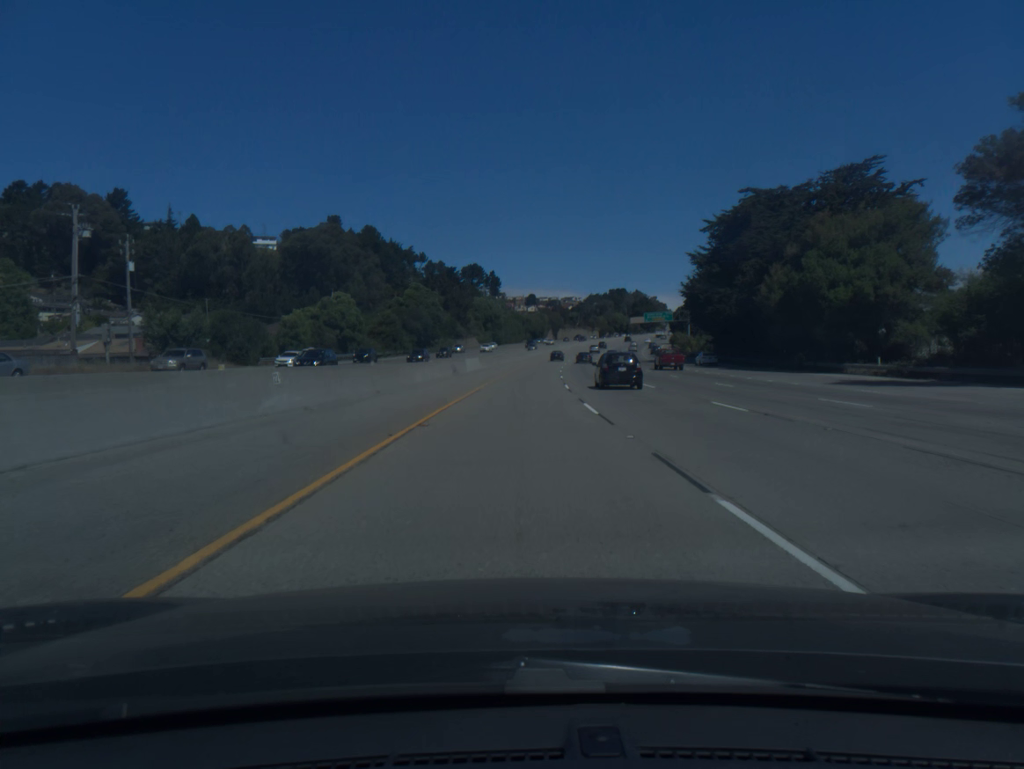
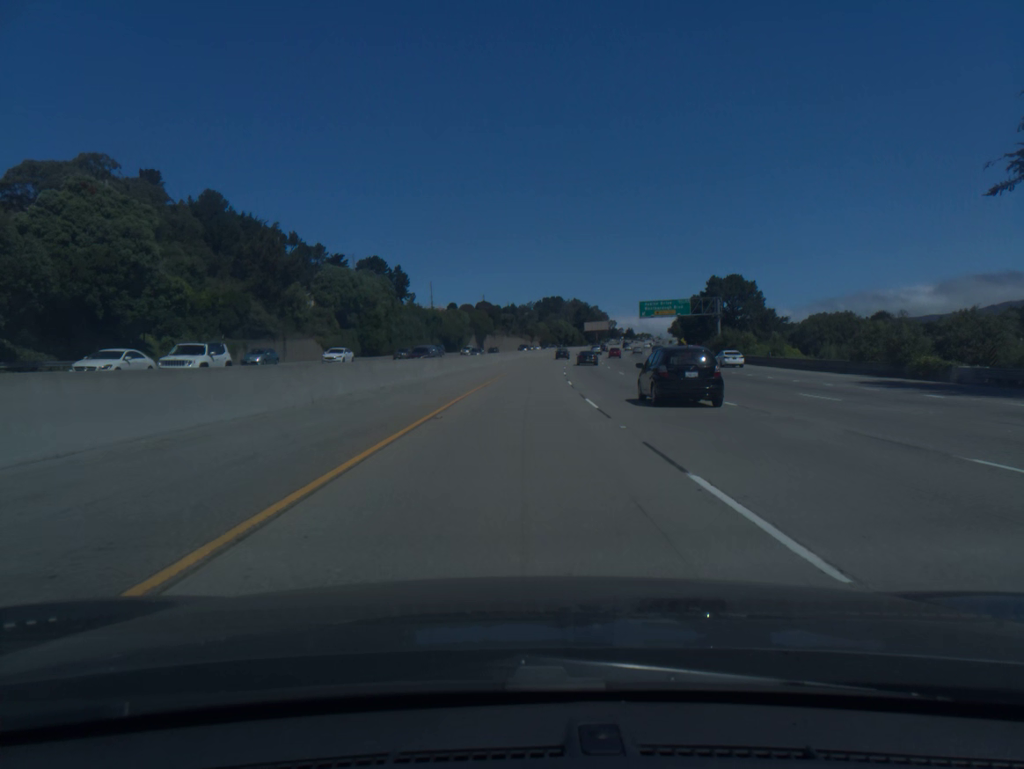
(+4.7, +100.8) m; +5°
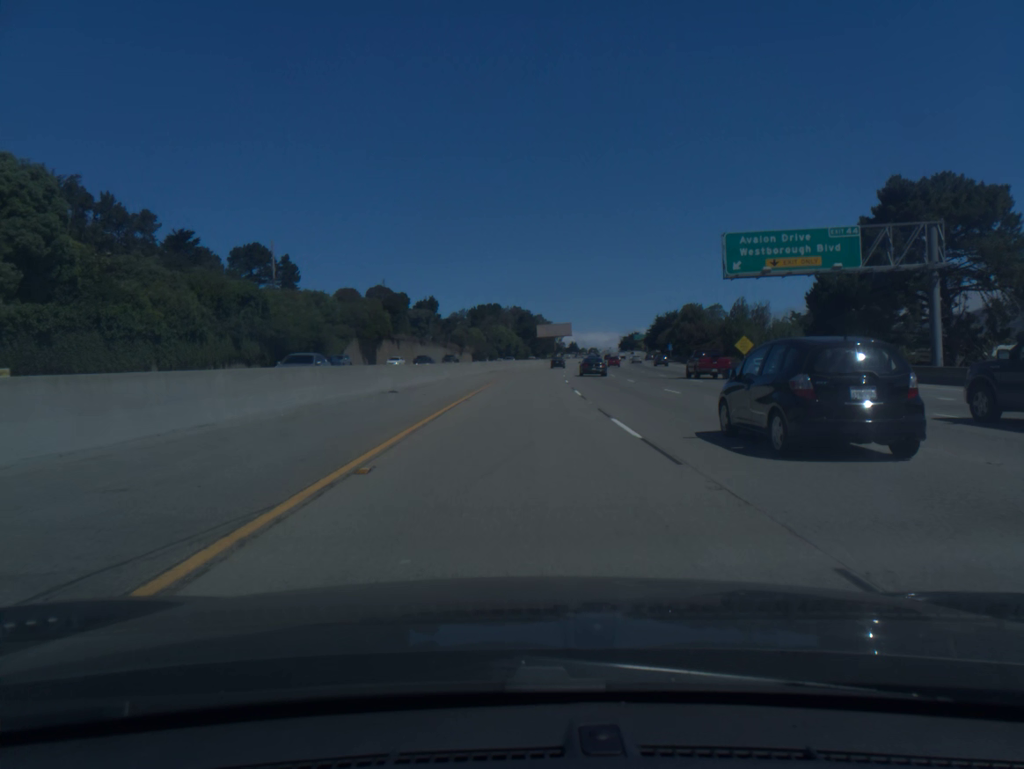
(+3.2, +80.0) m; +5°
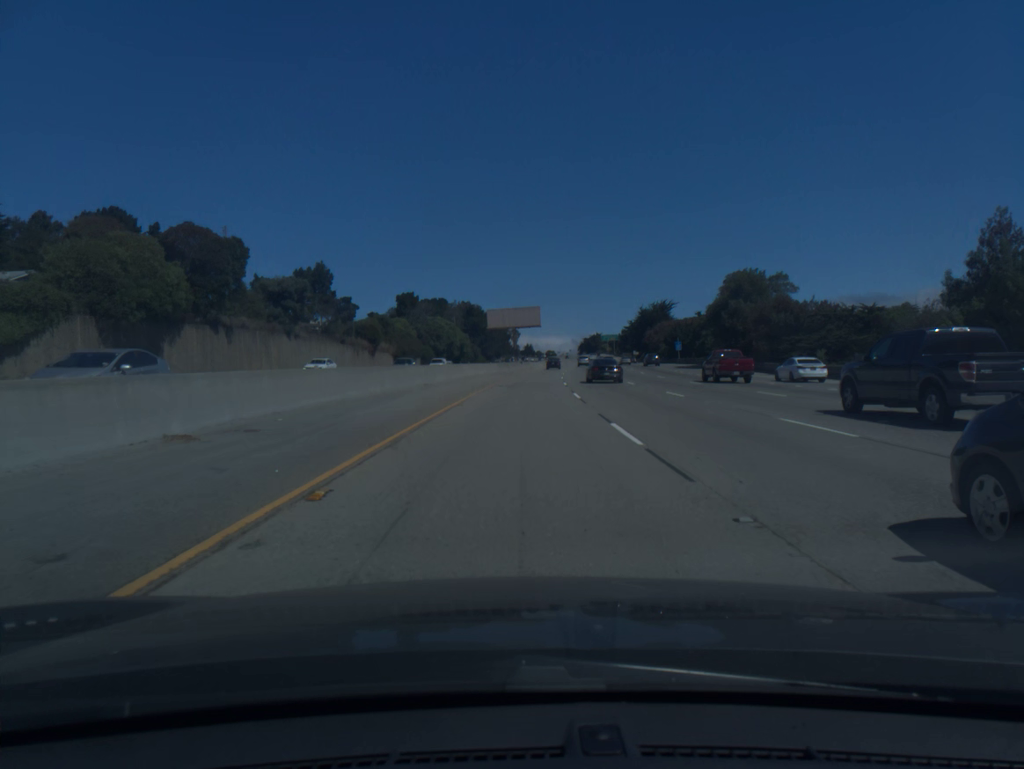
(+1.8, +59.7) m; +3°
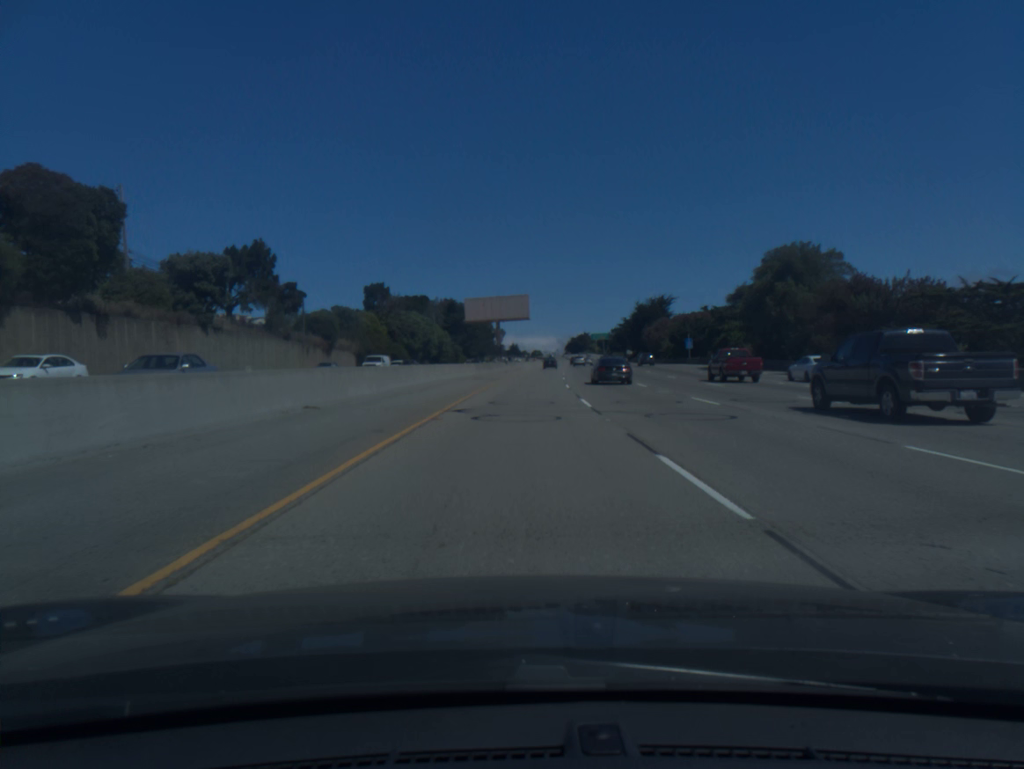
(+0.2, +19.9) m; +1°
